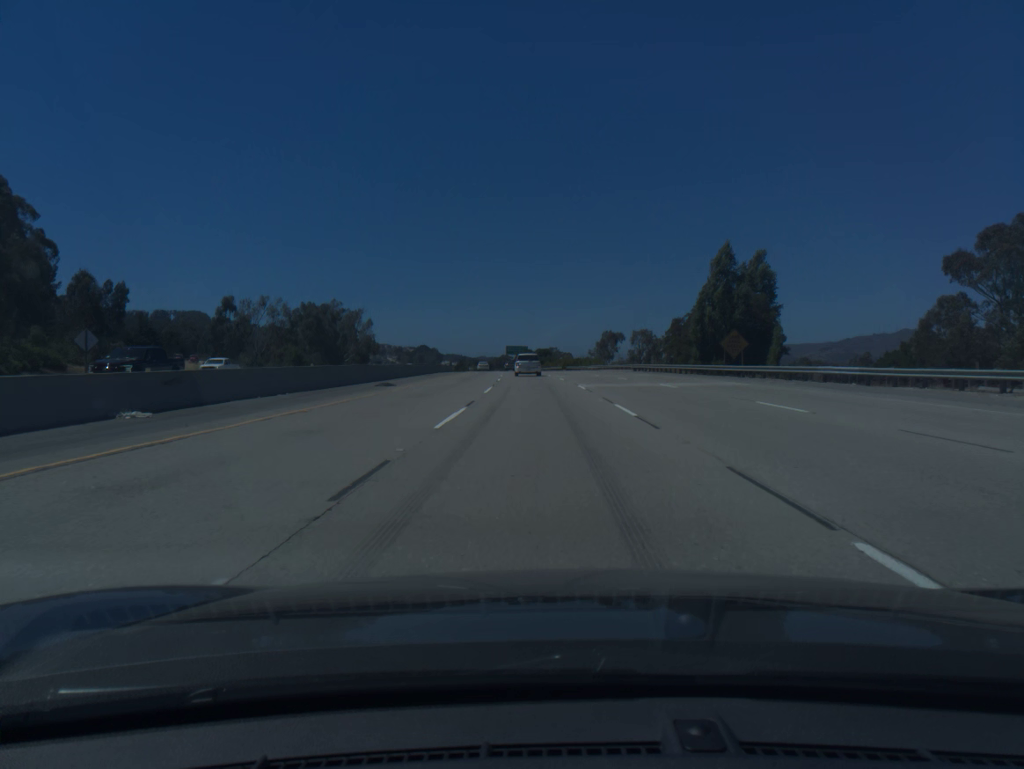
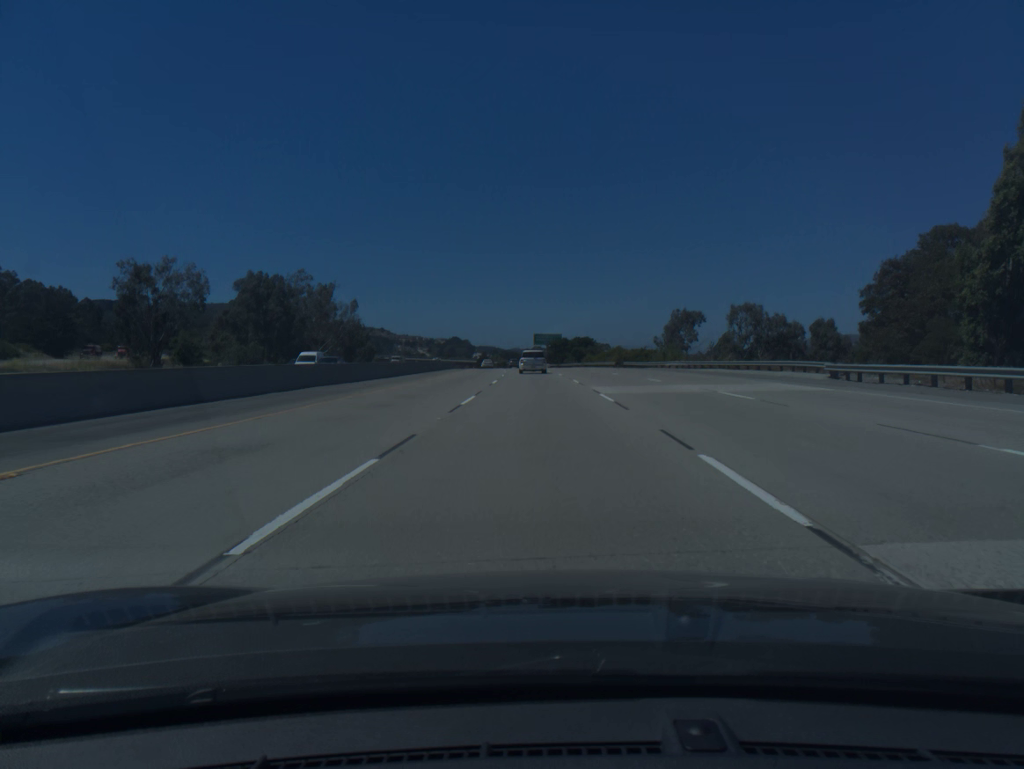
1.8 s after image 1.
(-1.1, +54.0) m; -2°
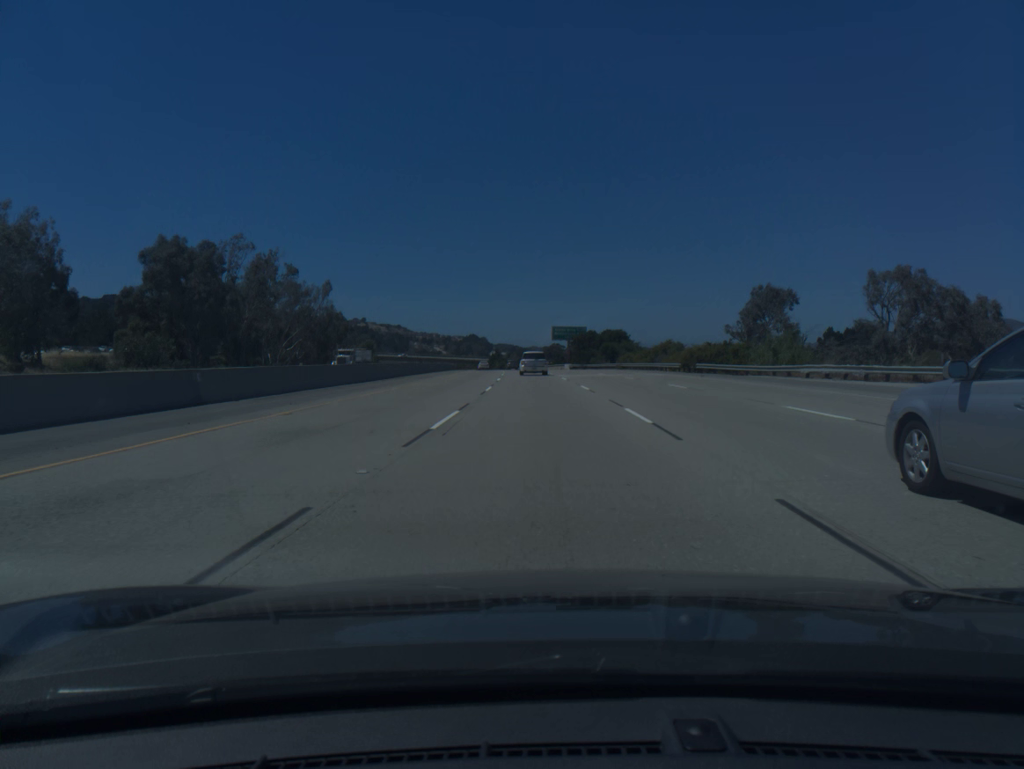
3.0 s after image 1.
(-0.4, +35.5) m; -1°
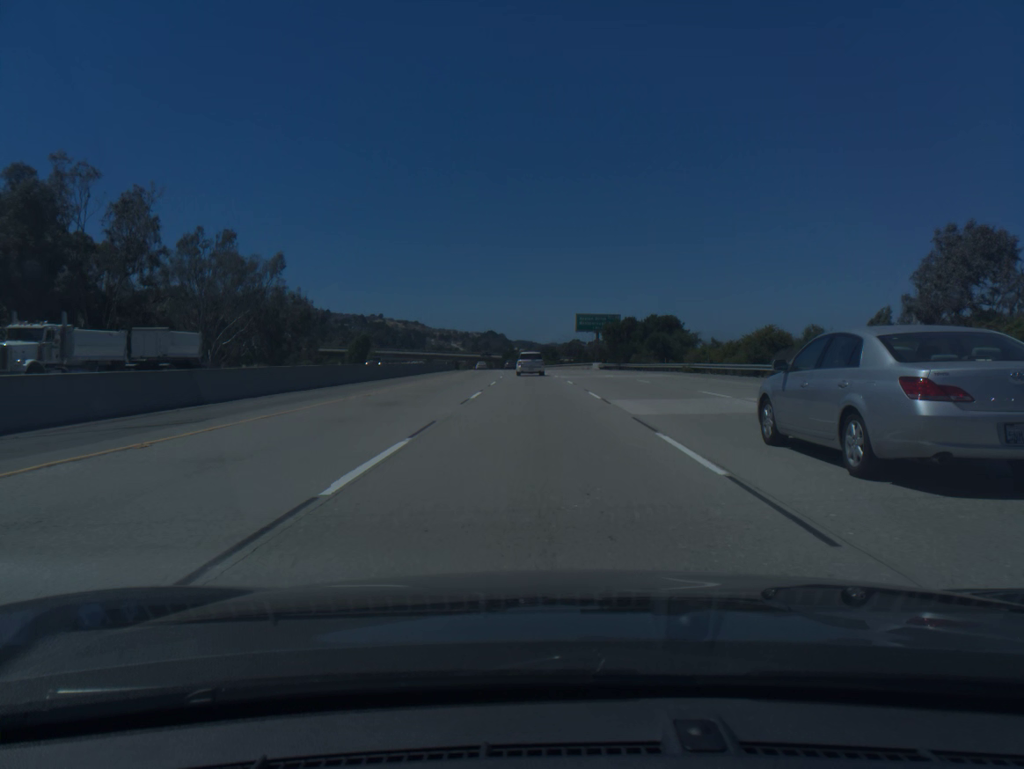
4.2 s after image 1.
(-0.4, +35.1) m; -1°
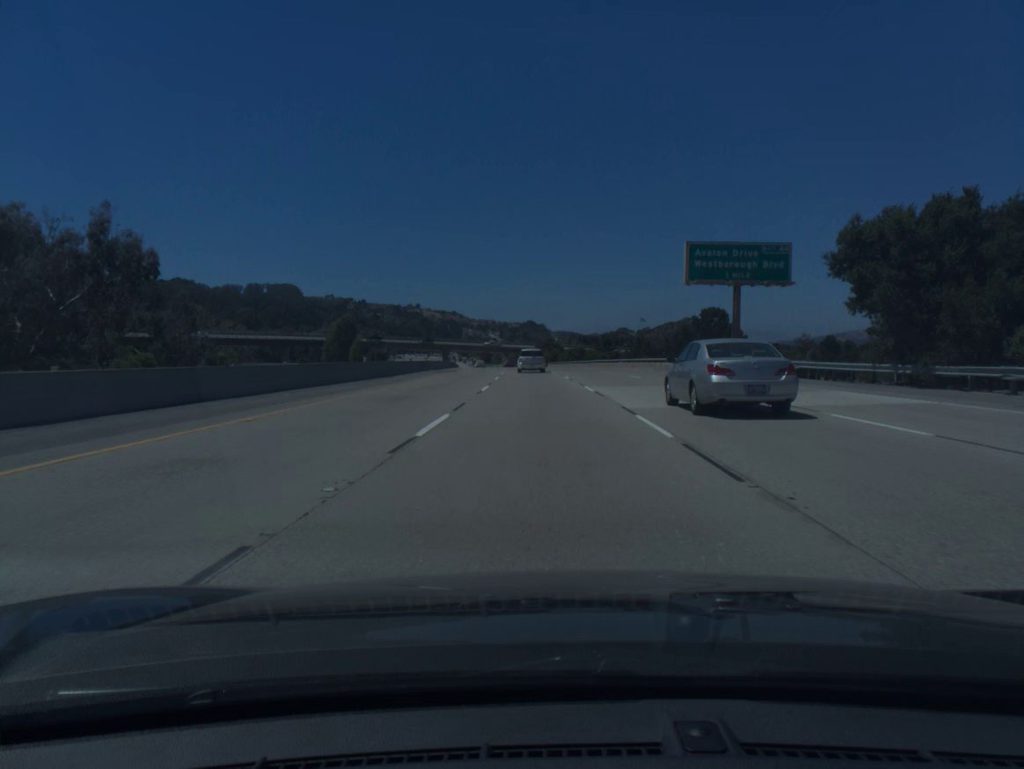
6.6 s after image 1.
(-1.8, +69.3) m; -3°
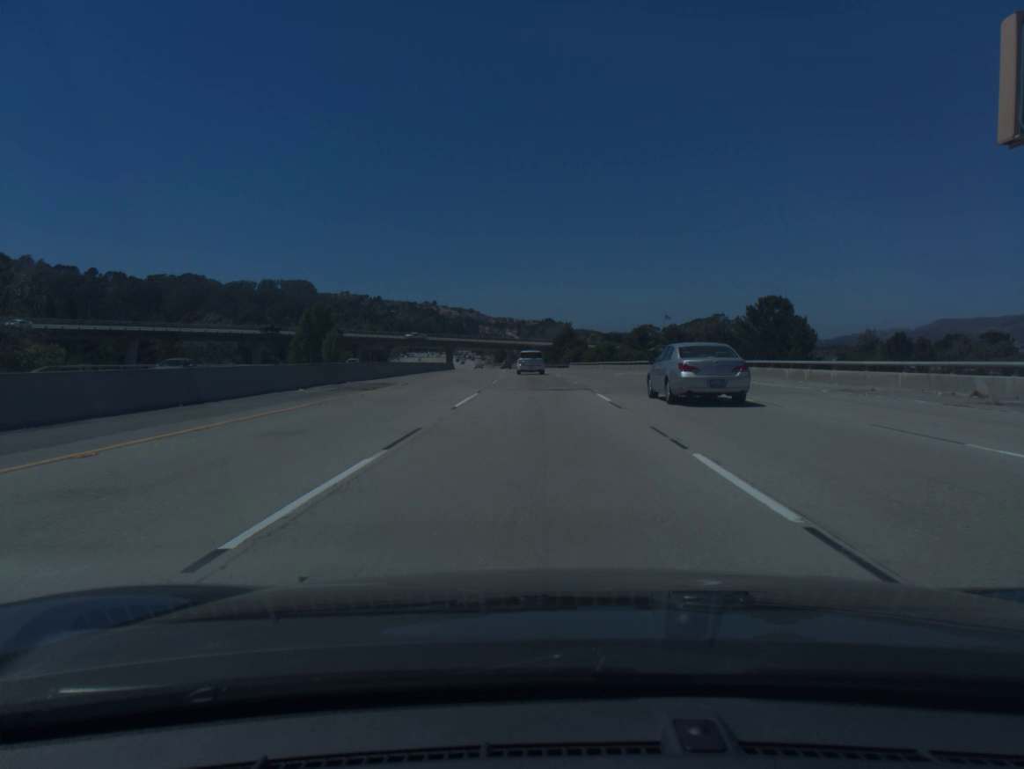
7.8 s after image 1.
(-0.4, +34.5) m; -1°
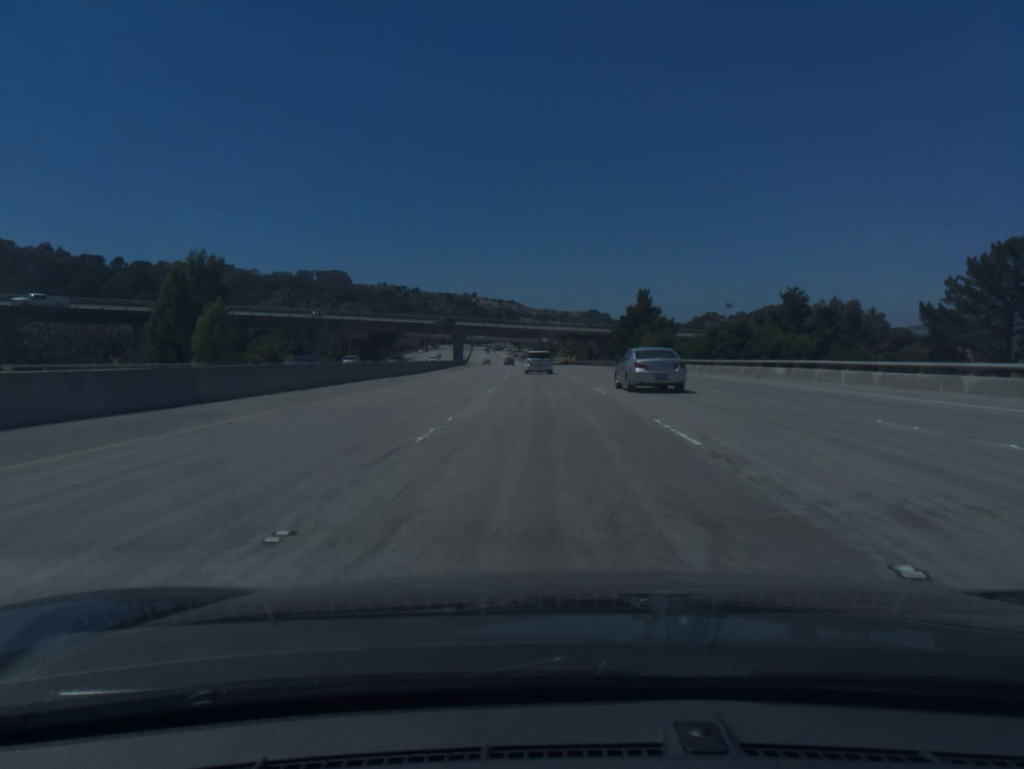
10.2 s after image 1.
(-1.7, +68.9) m; -3°
